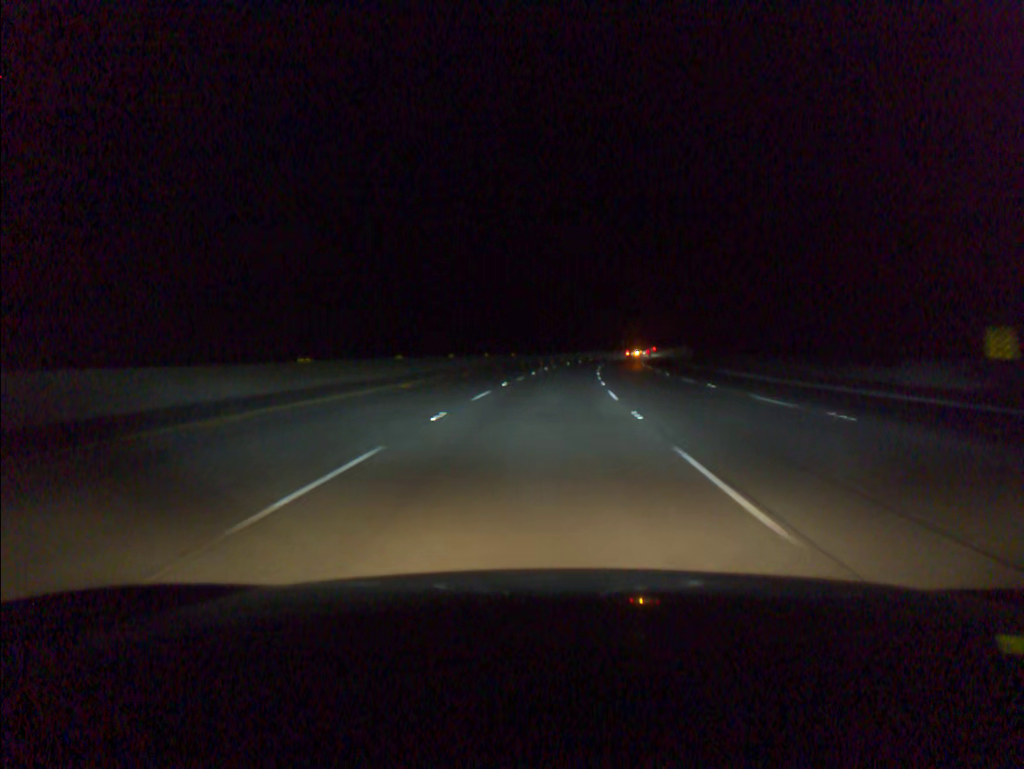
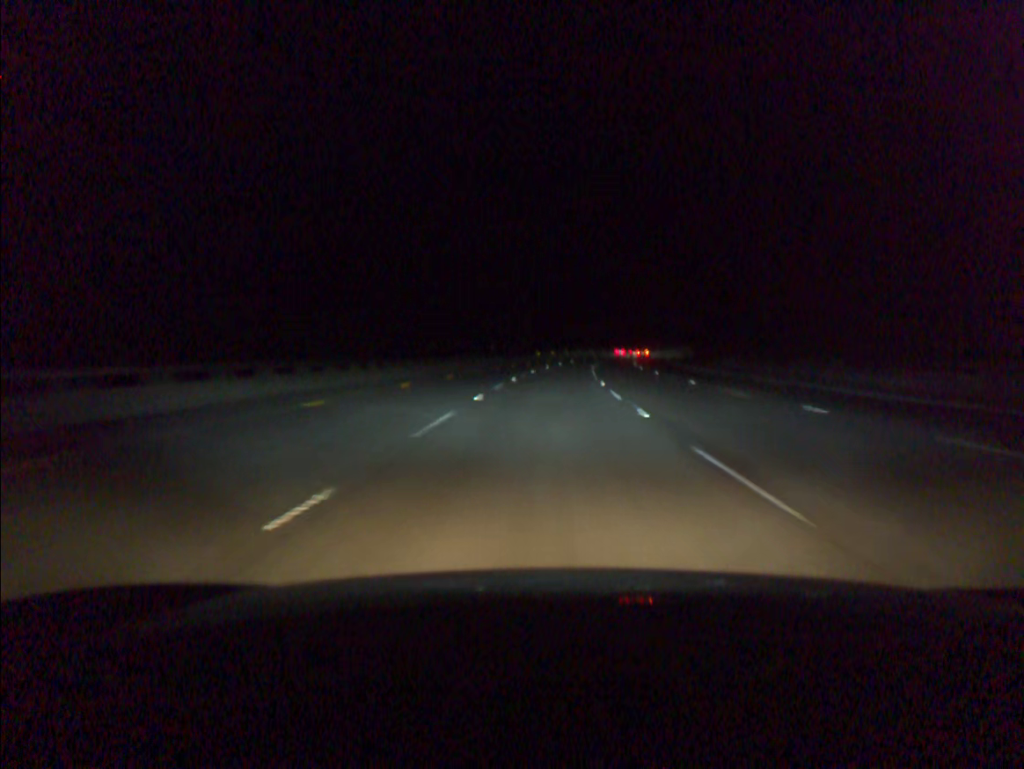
(+5.7, +87.3) m; +8°
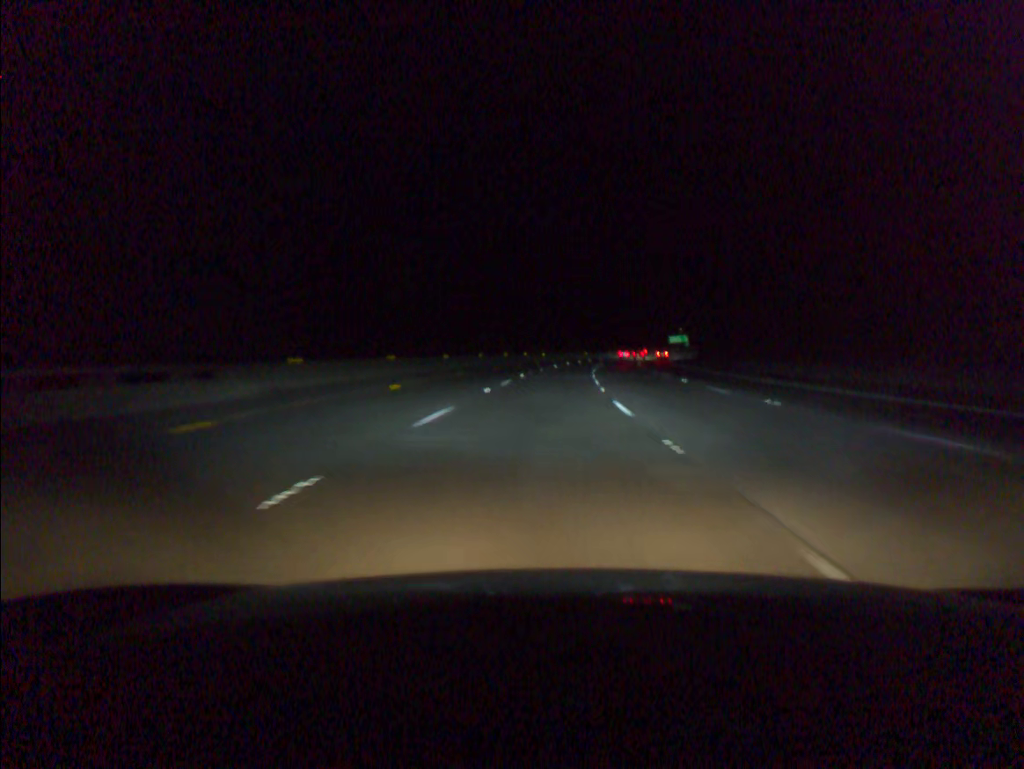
(+5.2, +86.3) m; +7°
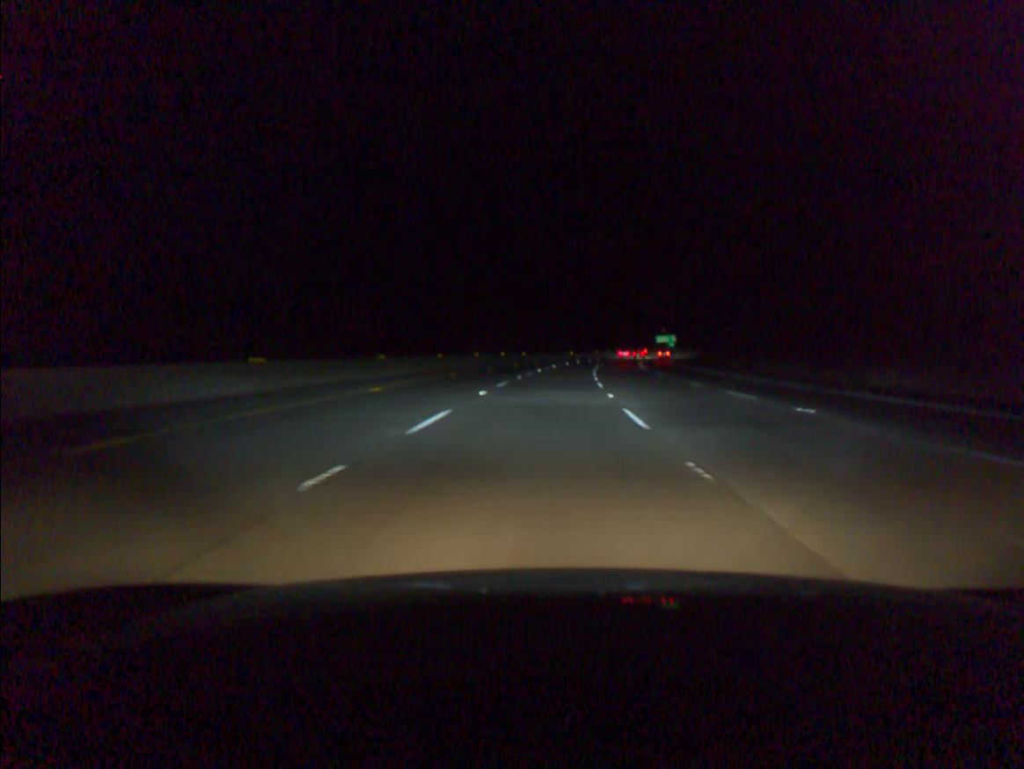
(+0.2, +17.2) m; +1°
